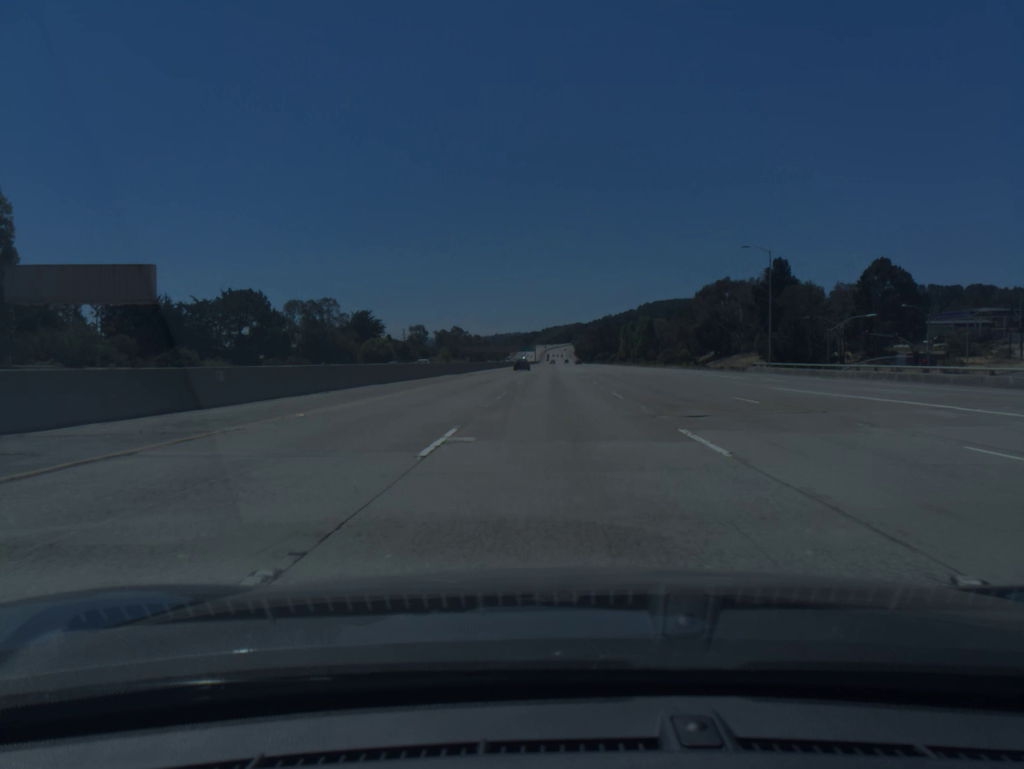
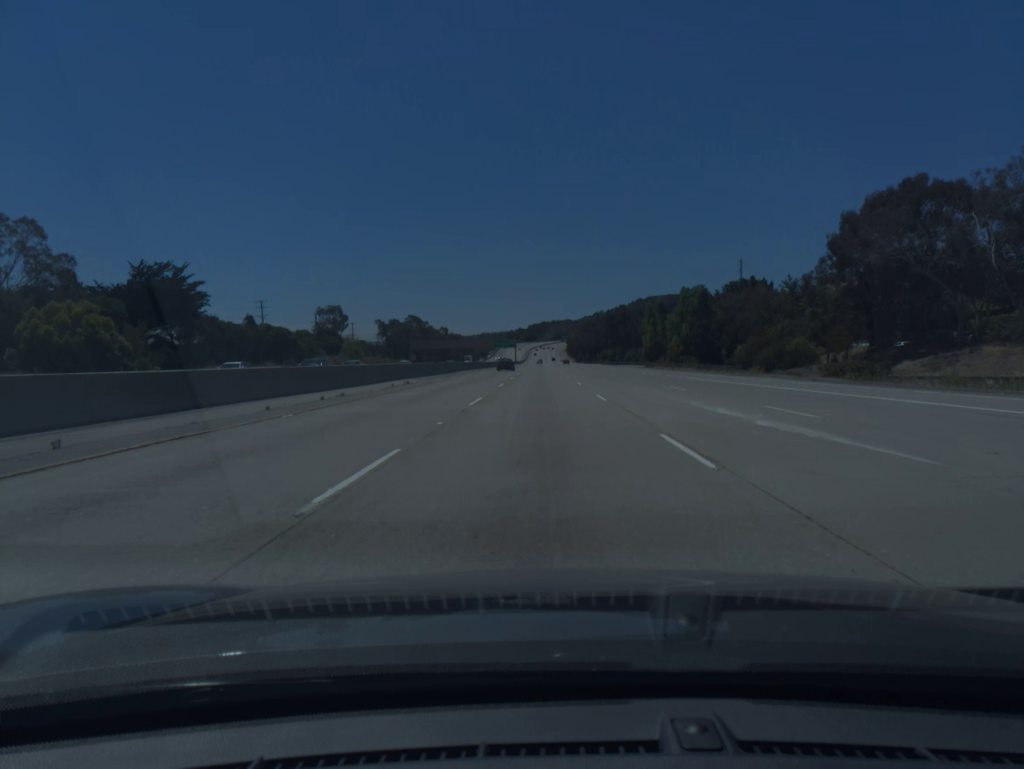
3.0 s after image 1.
(+2.0, +104.5) m; +1°
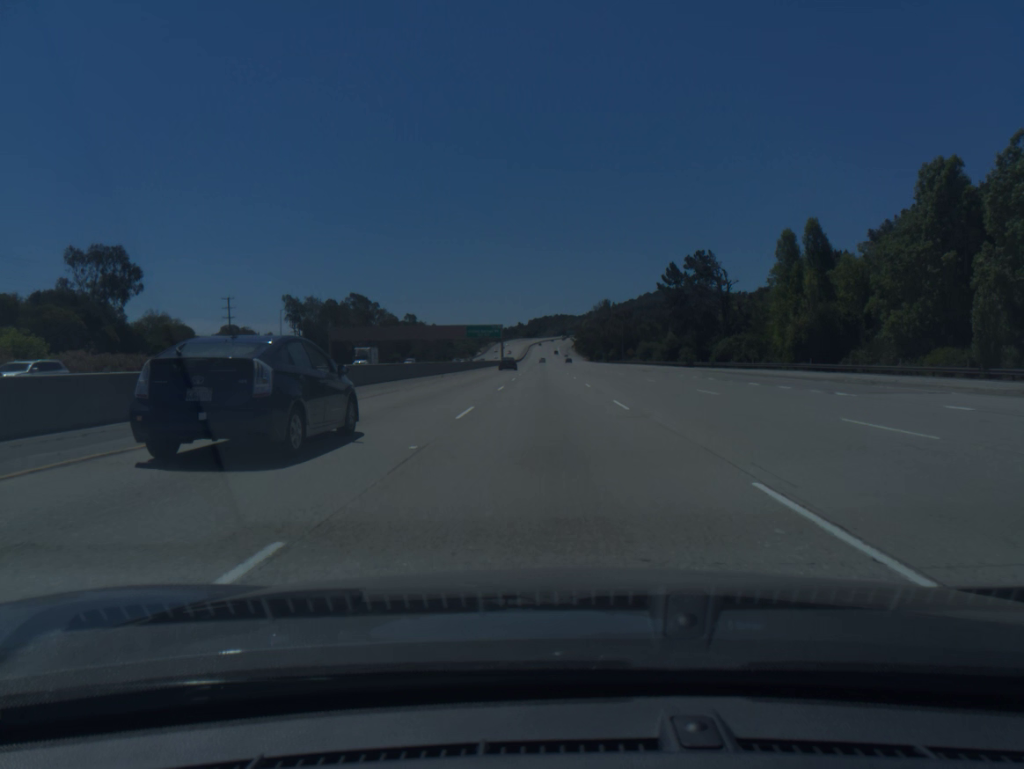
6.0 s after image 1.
(-0.3, +104.5) m; 0°
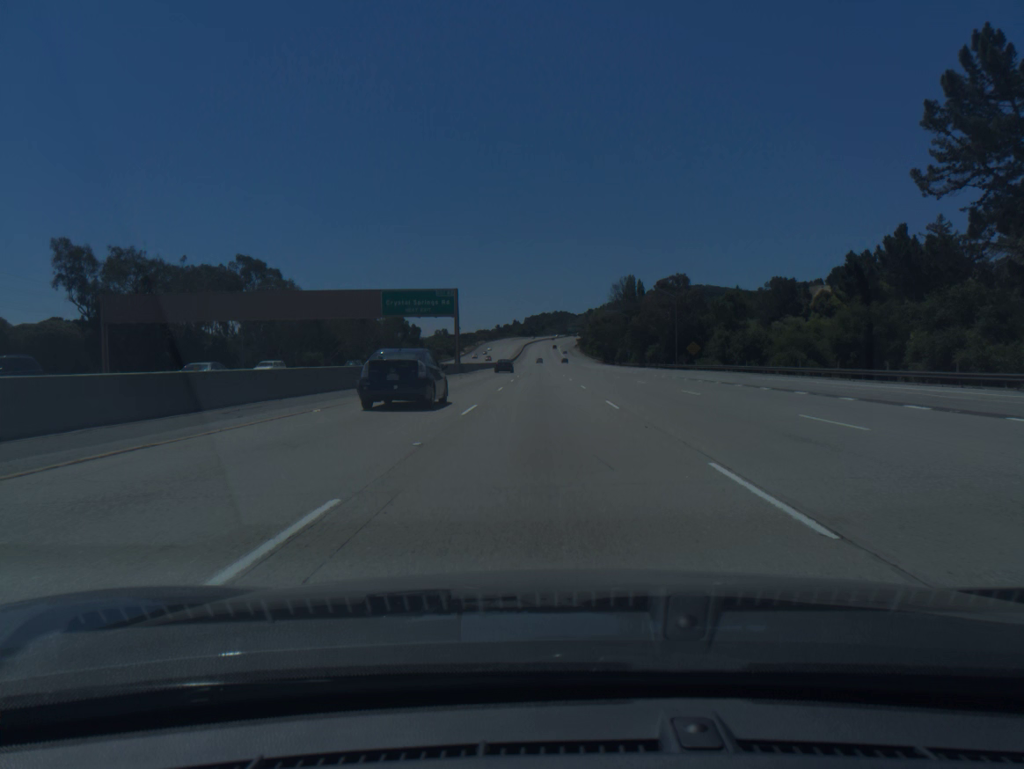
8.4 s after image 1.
(+0.2, +83.6) m; 0°
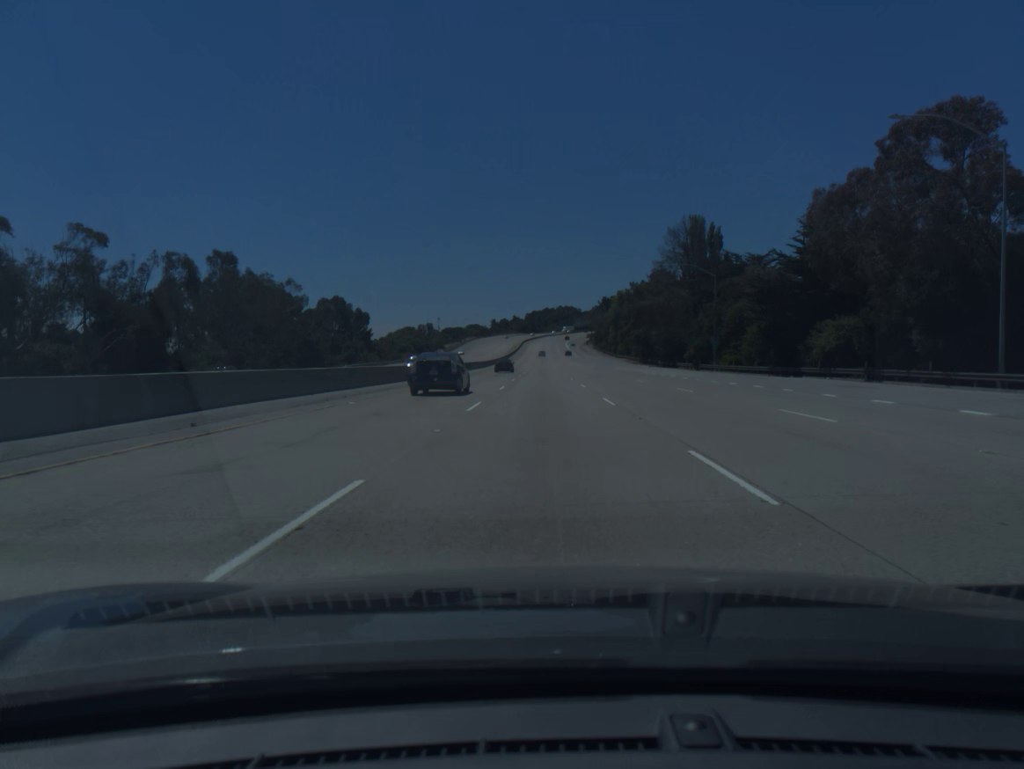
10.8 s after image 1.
(-0.2, +84.2) m; 0°
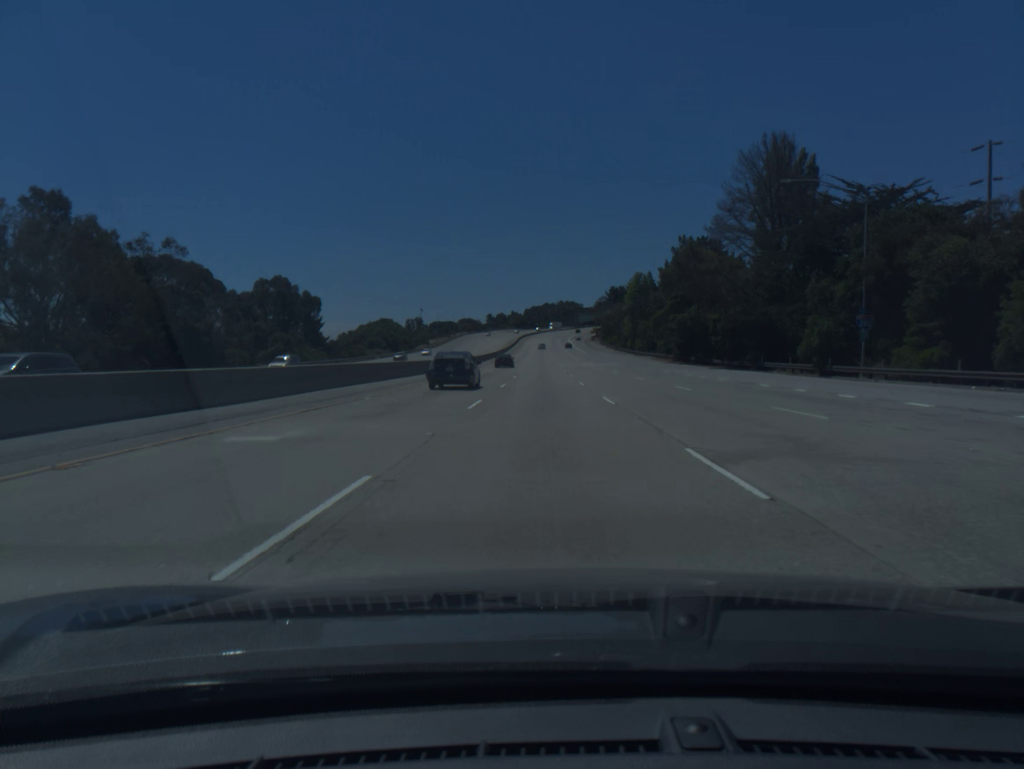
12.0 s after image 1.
(0.0, +42.5) m; 0°
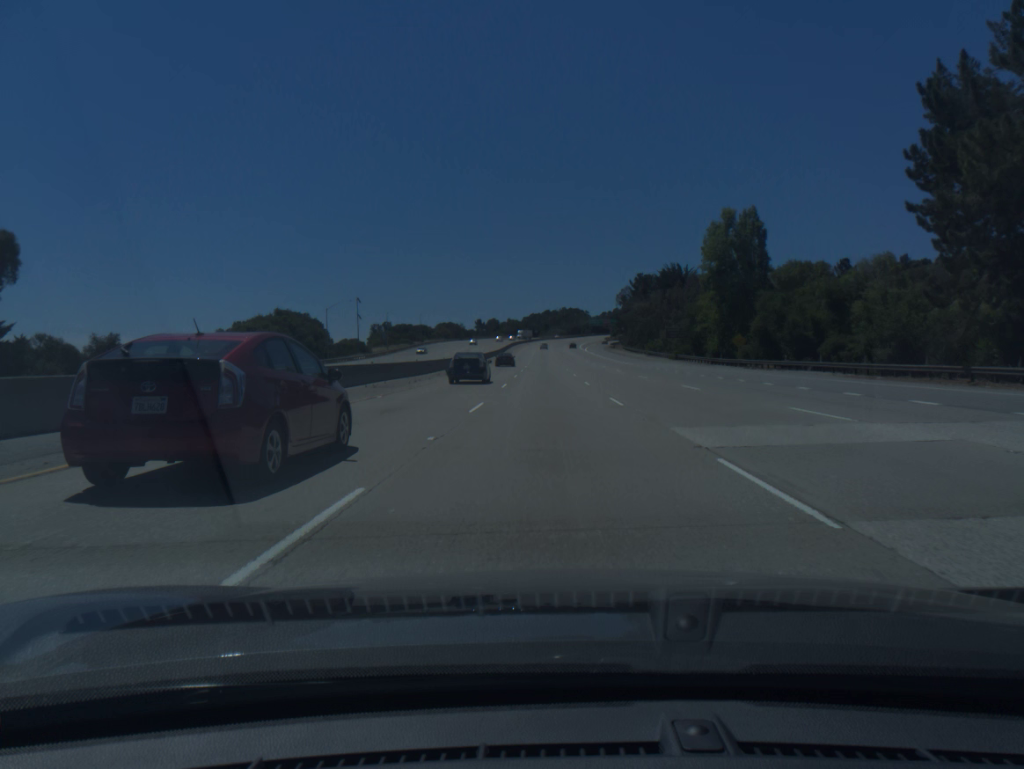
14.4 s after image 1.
(-0.1, +86.3) m; 0°
